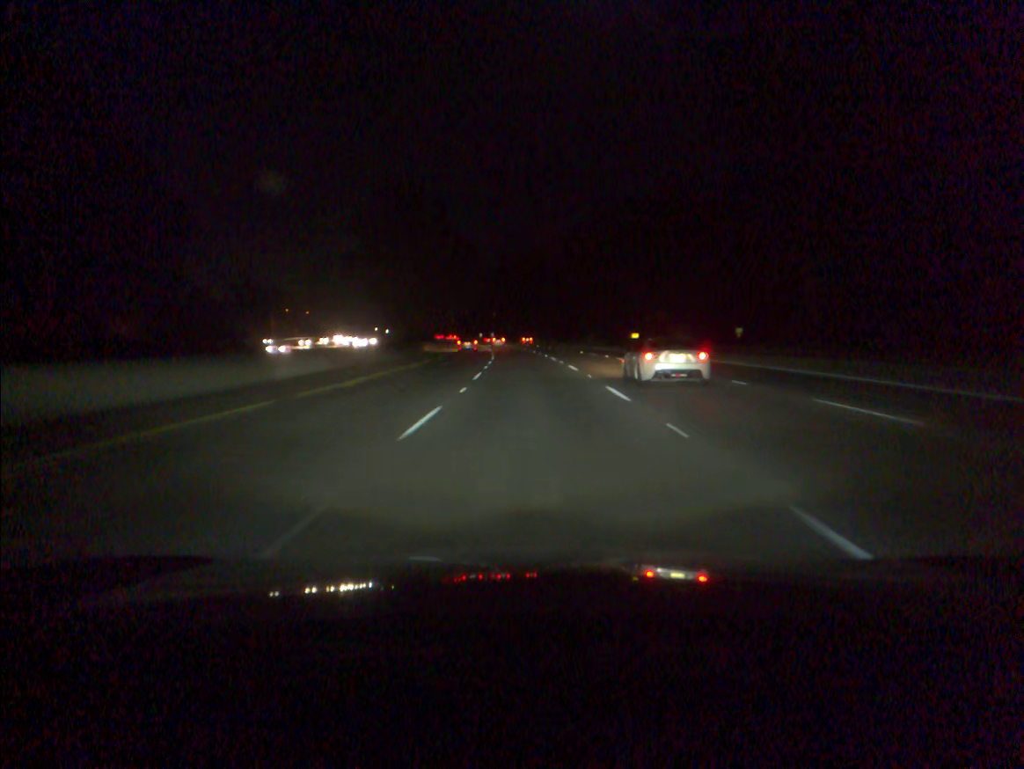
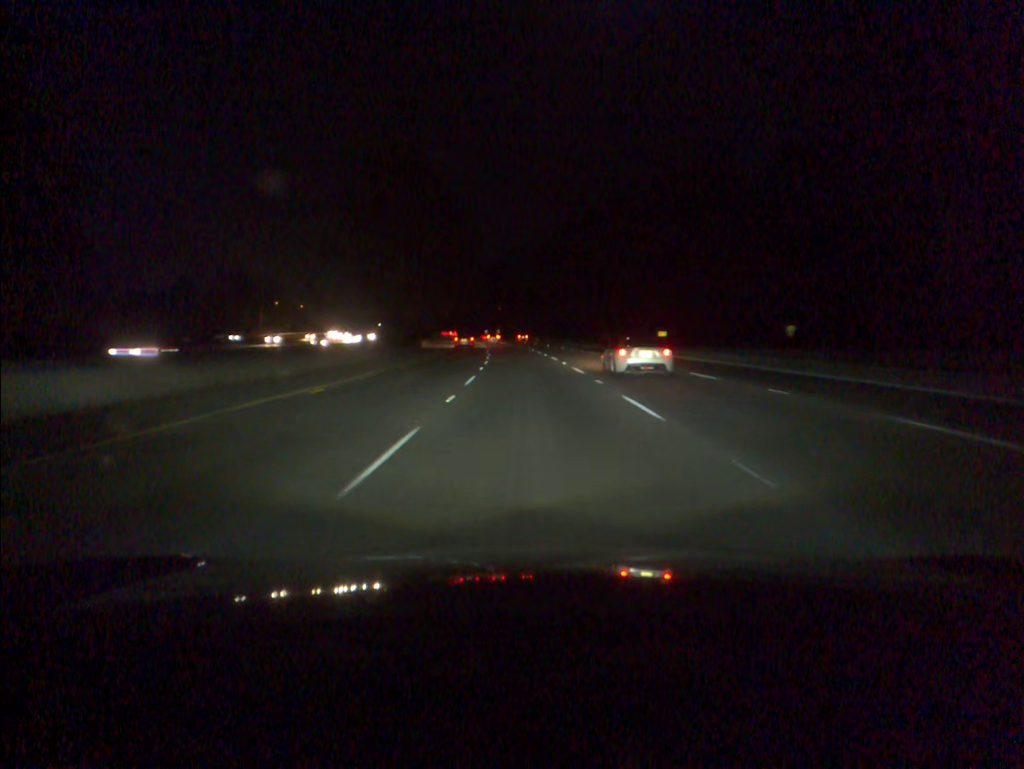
(-0.1, +18.1) m; -1°
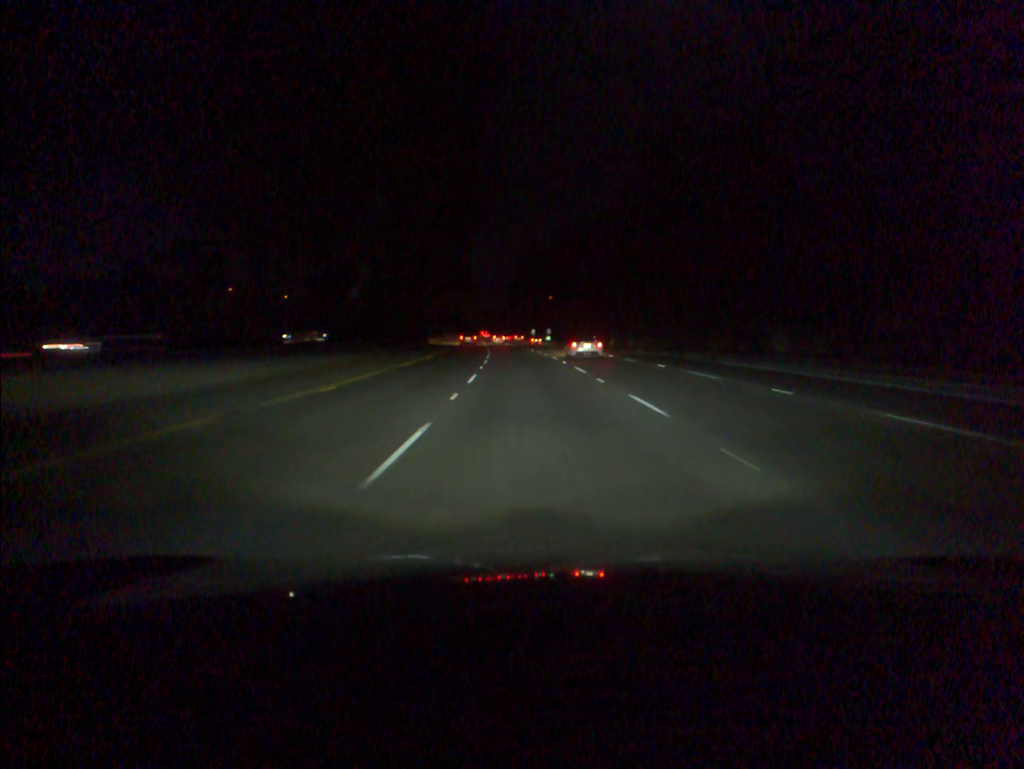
(-2.4, +72.4) m; -4°
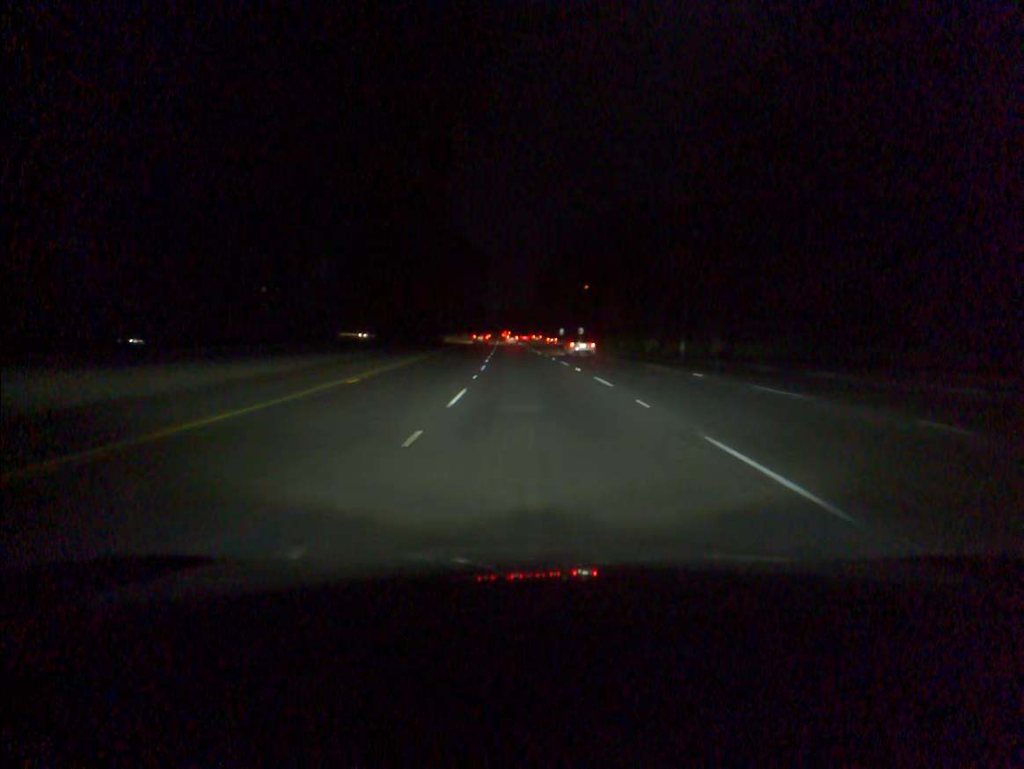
(-0.6, +36.2) m; -2°
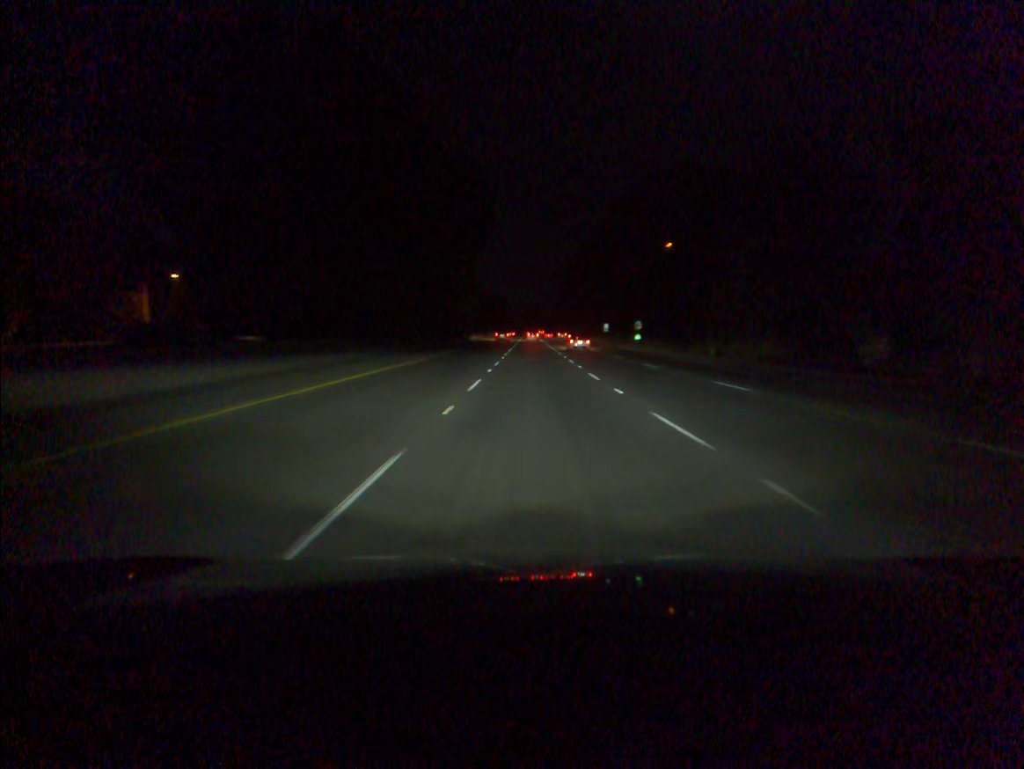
(-1.1, +54.2) m; -2°
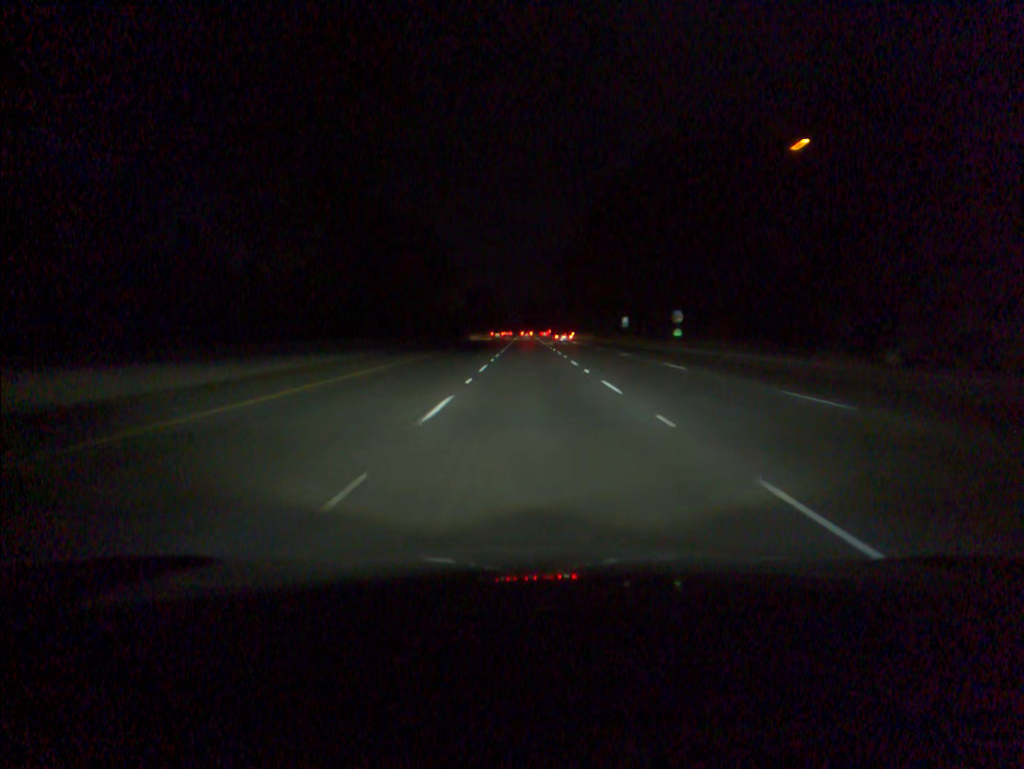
(+0.1, +36.2) m; 0°
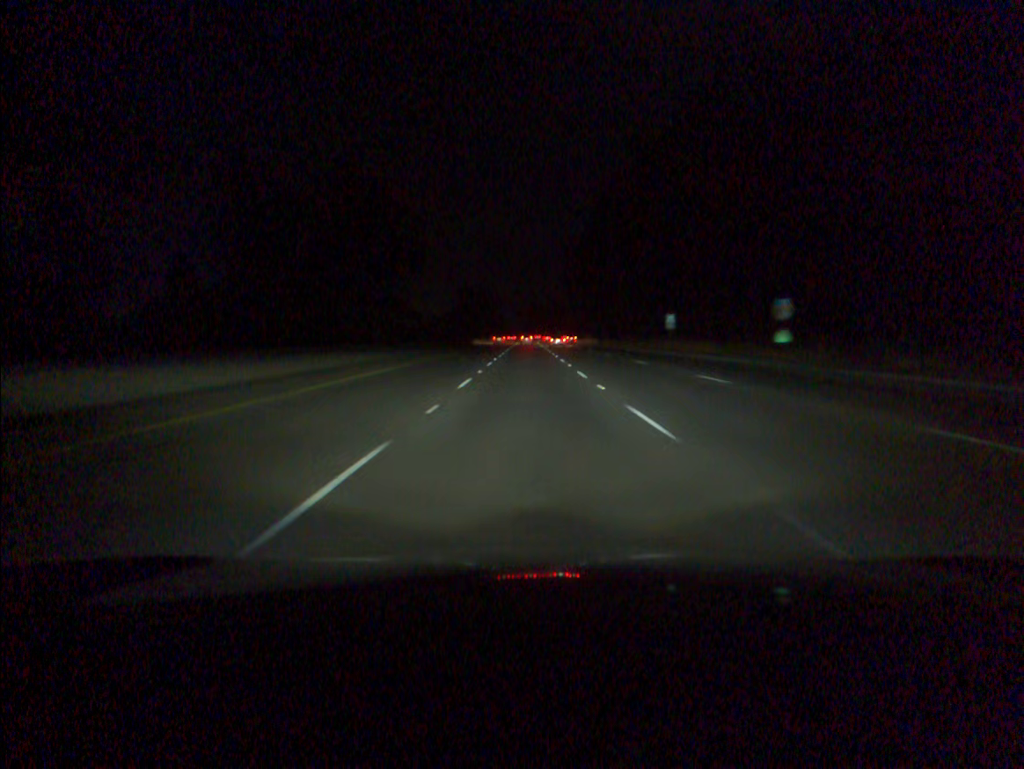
(0.0, +36.2) m; 0°
